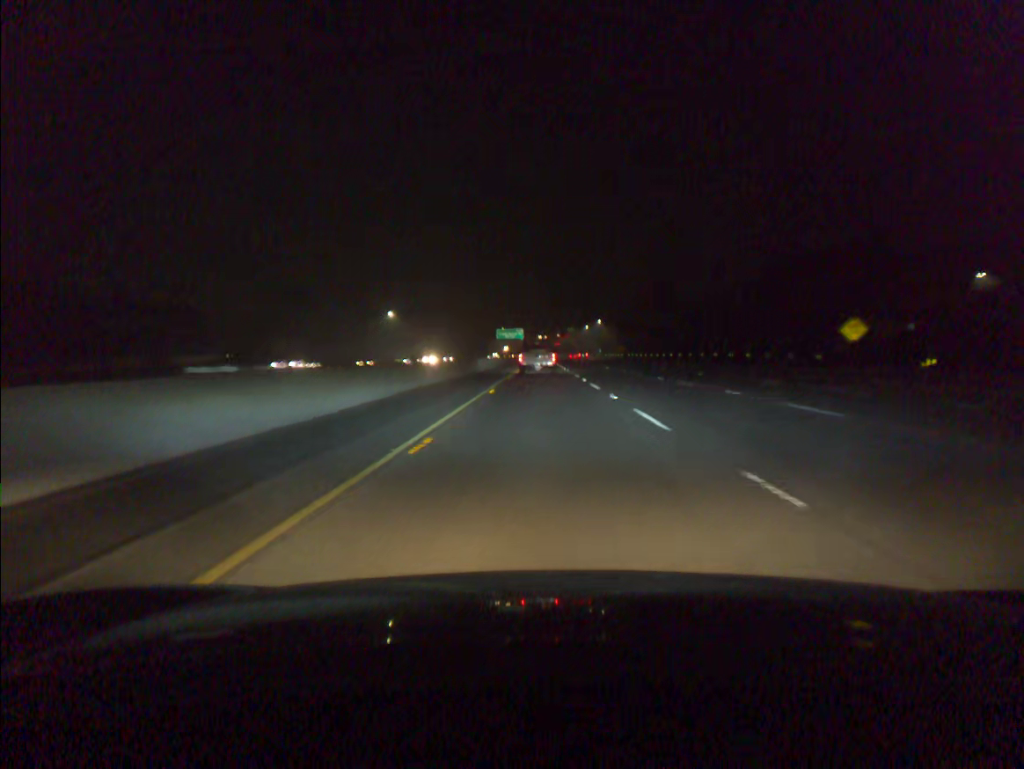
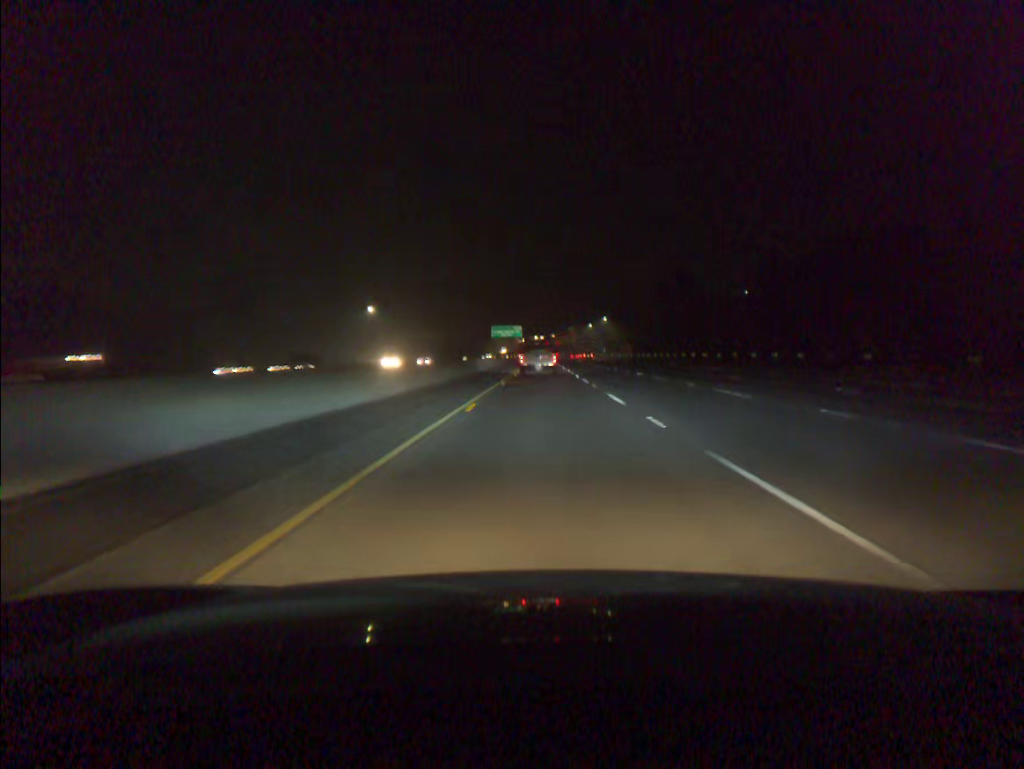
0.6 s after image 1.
(0.0, +22.0) m; 0°
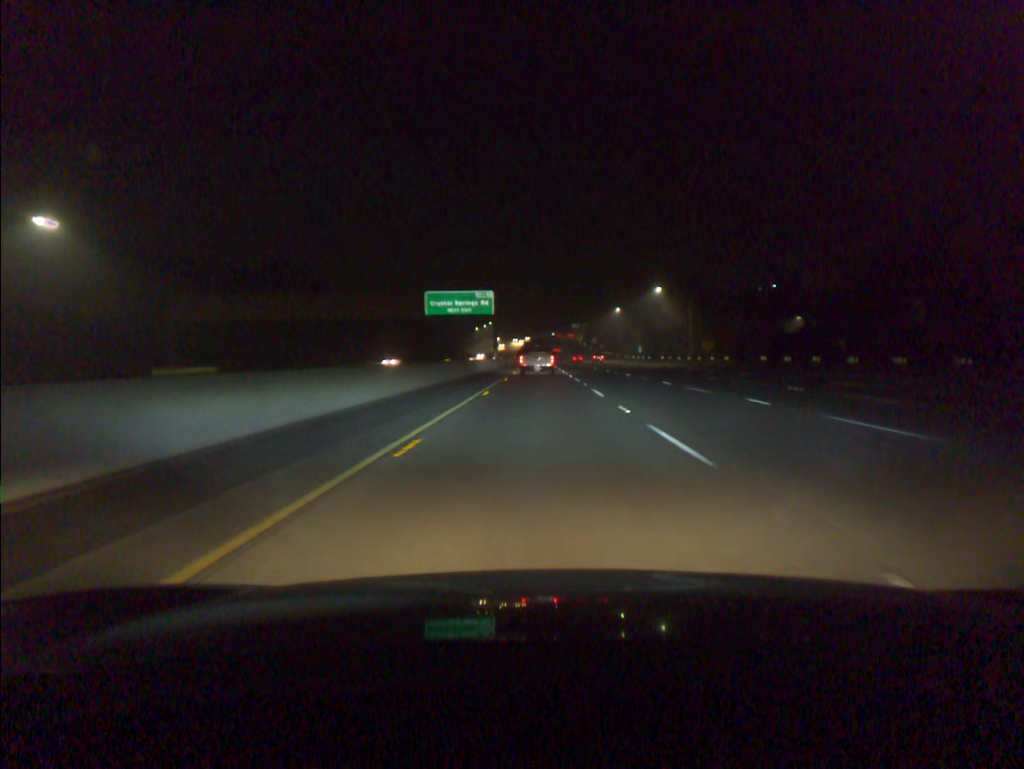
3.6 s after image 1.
(+0.2, +109.7) m; 0°
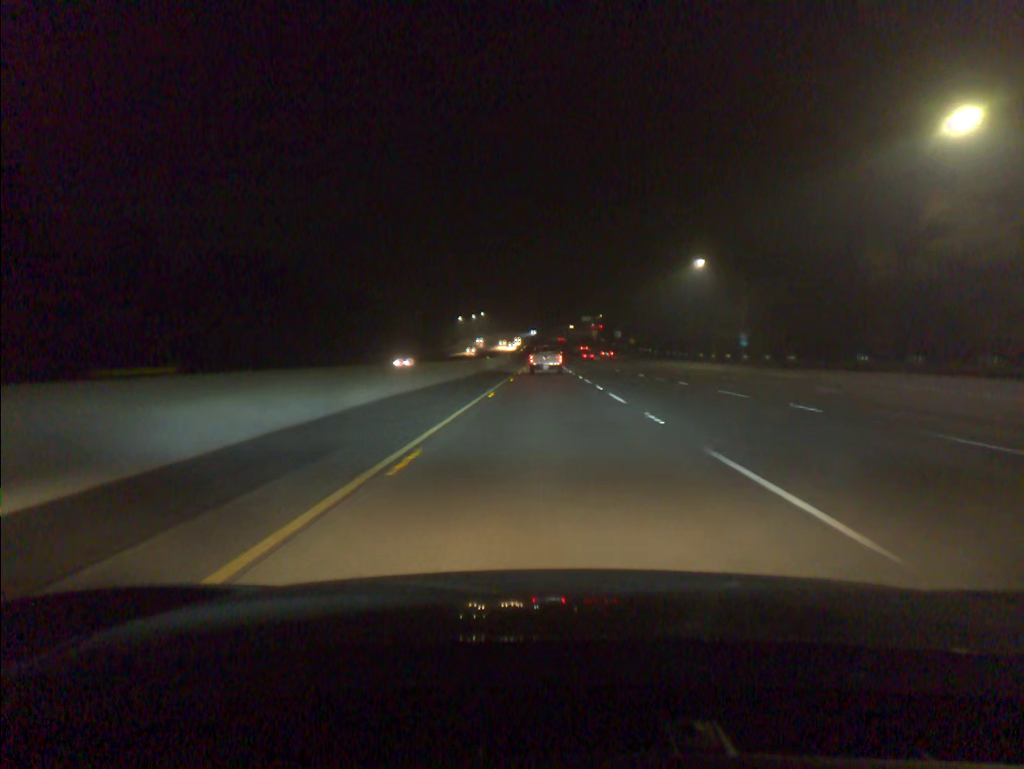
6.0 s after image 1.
(-0.3, +89.0) m; 0°
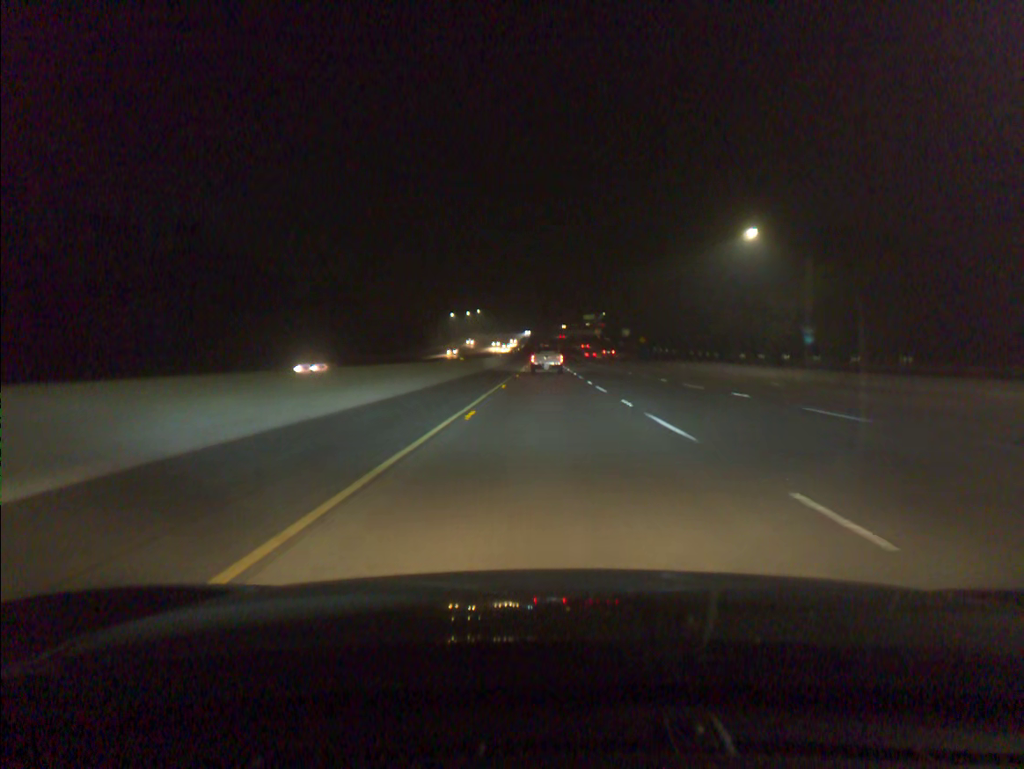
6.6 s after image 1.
(0.0, +22.4) m; 0°
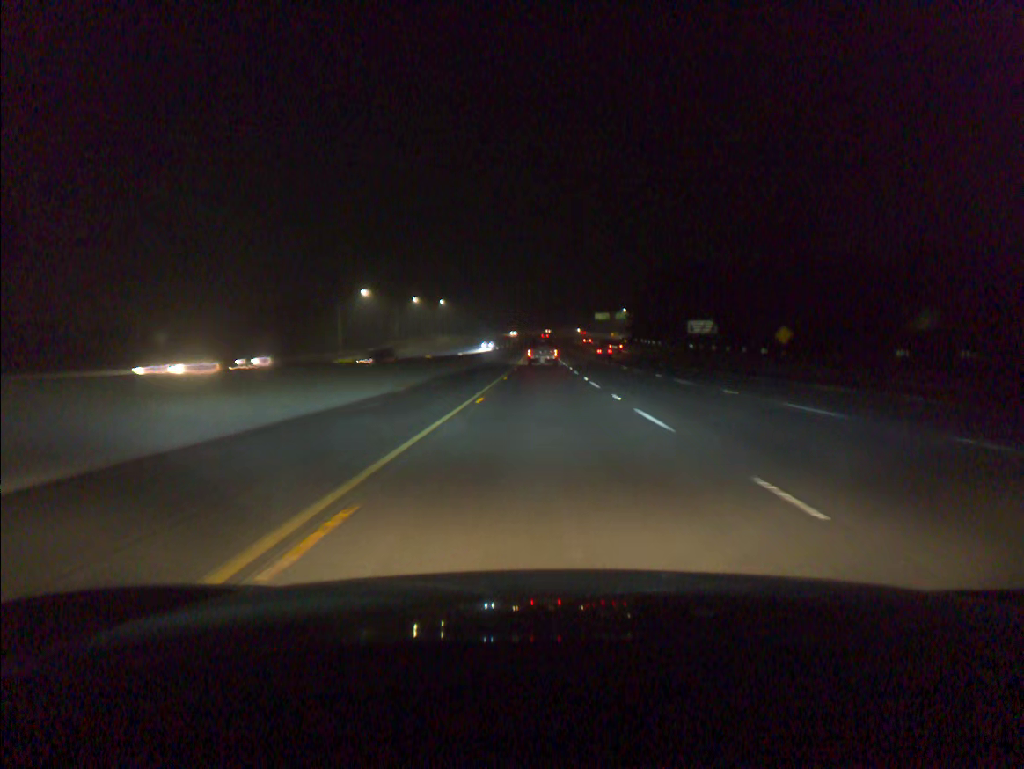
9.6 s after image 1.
(+0.3, +112.7) m; 0°
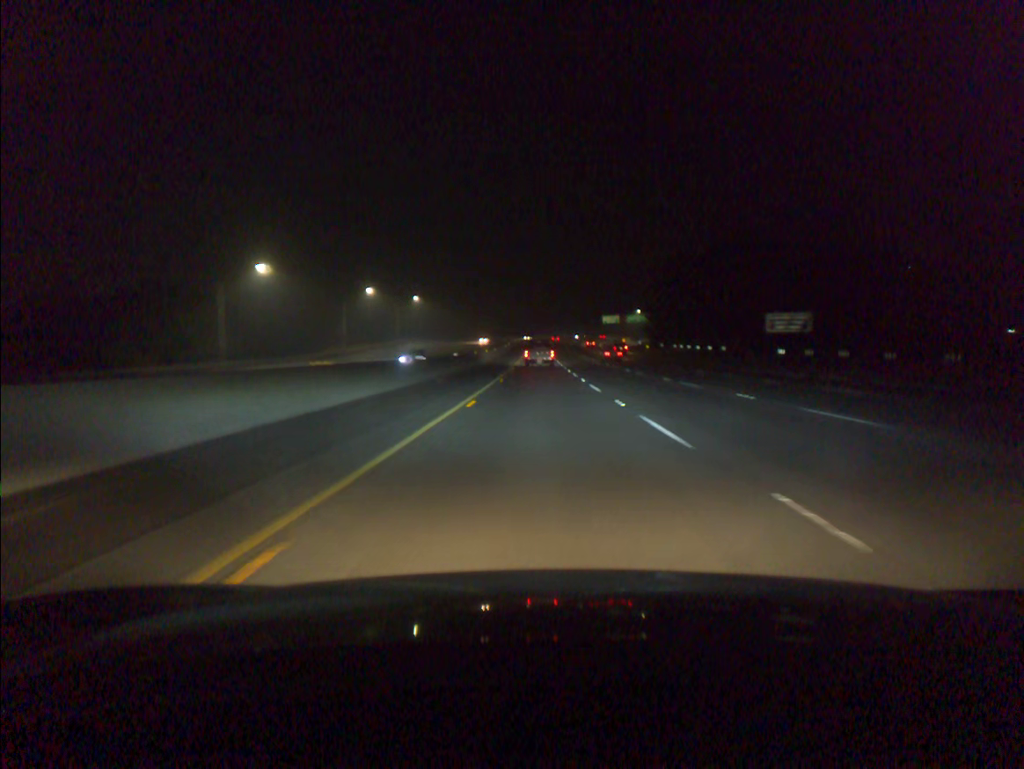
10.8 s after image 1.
(0.0, +45.1) m; 0°
